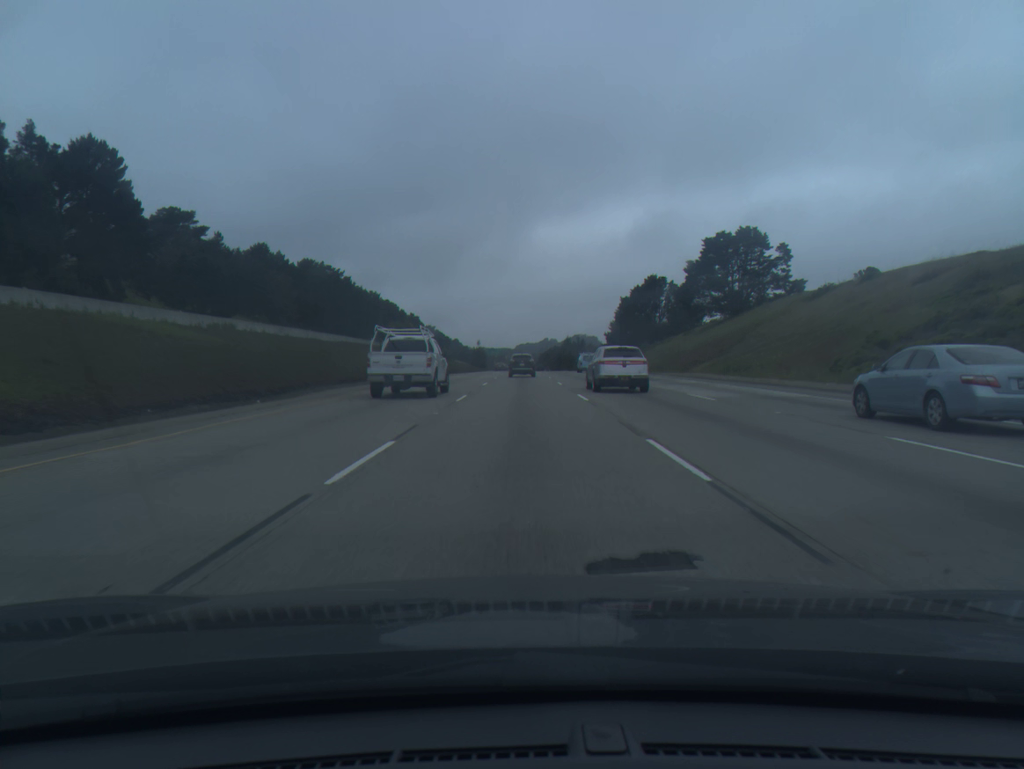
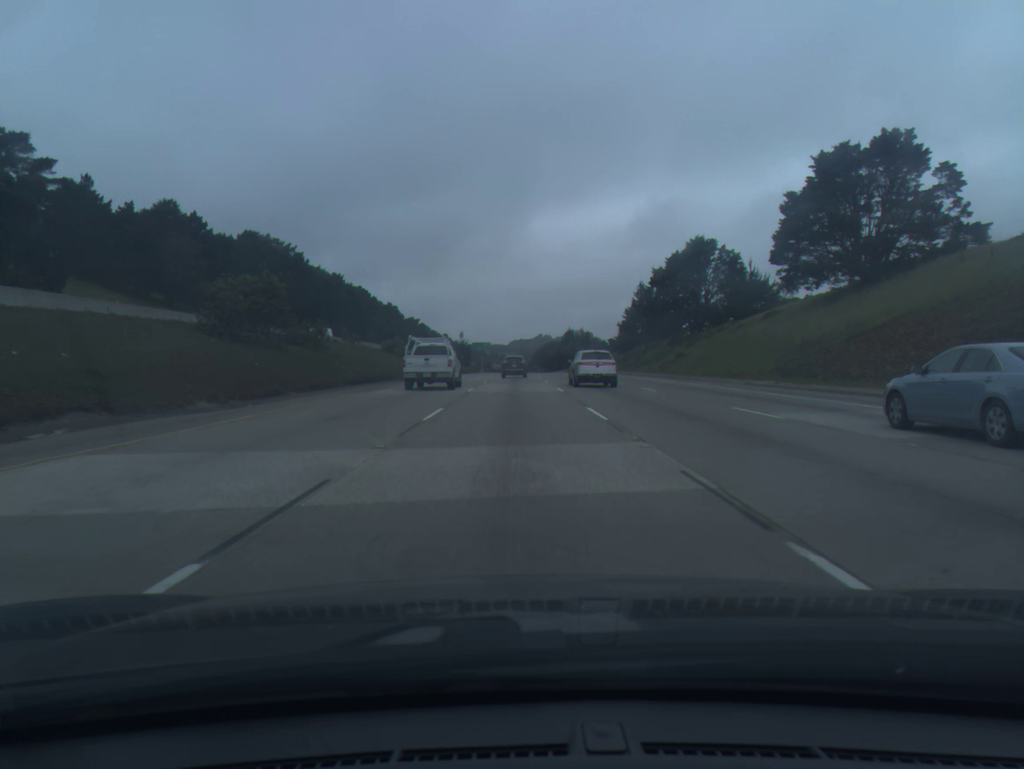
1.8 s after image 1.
(+0.2, +50.3) m; +1°
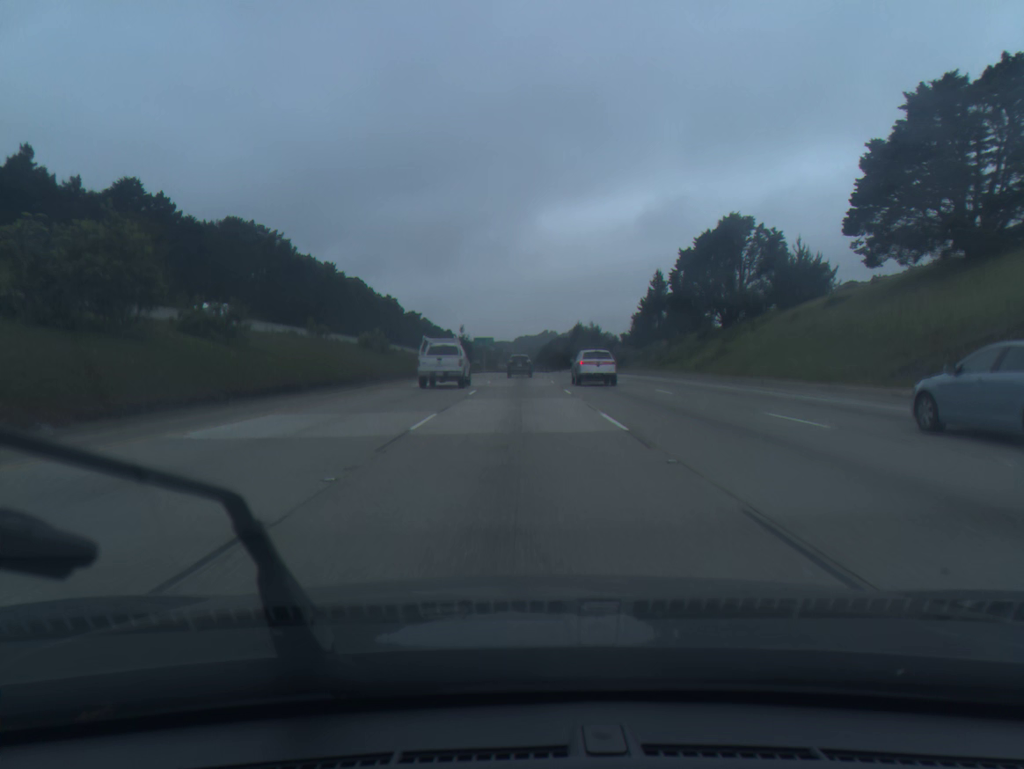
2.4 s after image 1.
(-0.1, +16.9) m; 0°
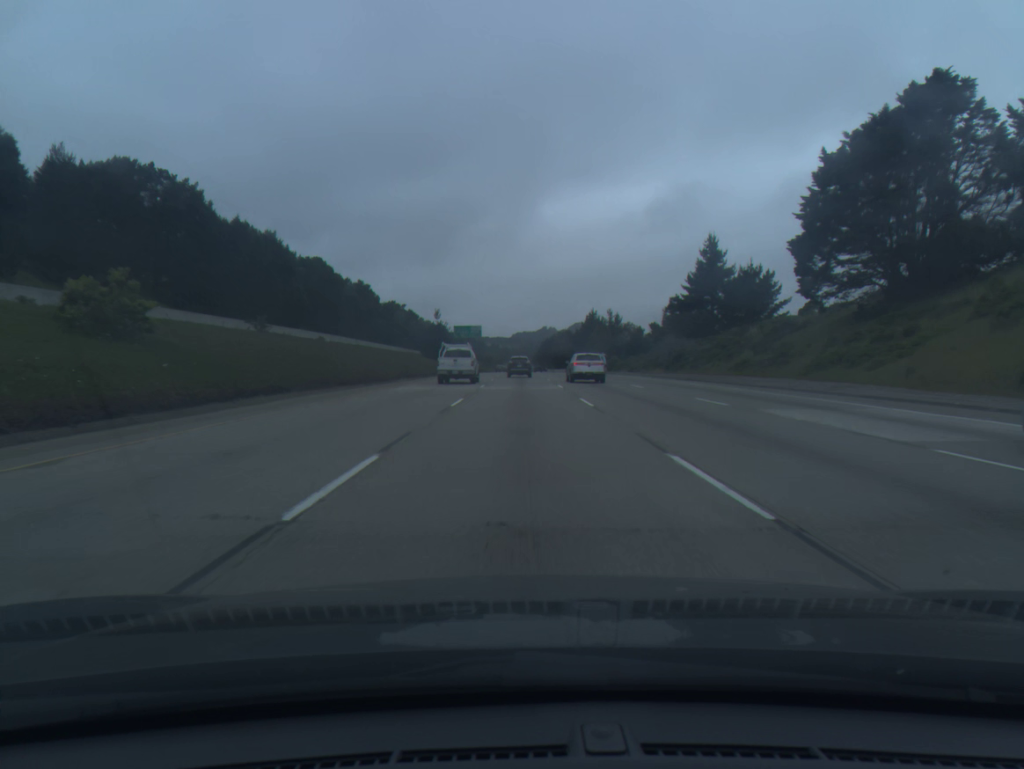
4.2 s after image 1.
(-0.1, +51.2) m; 0°
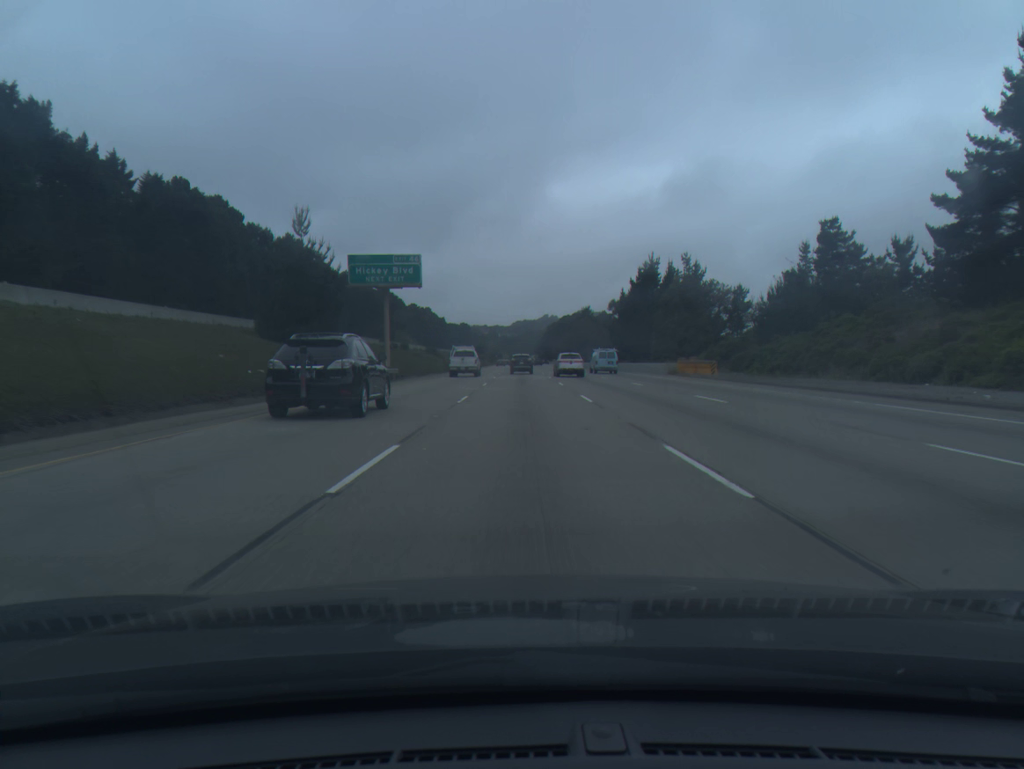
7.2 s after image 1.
(-0.1, +86.7) m; 0°
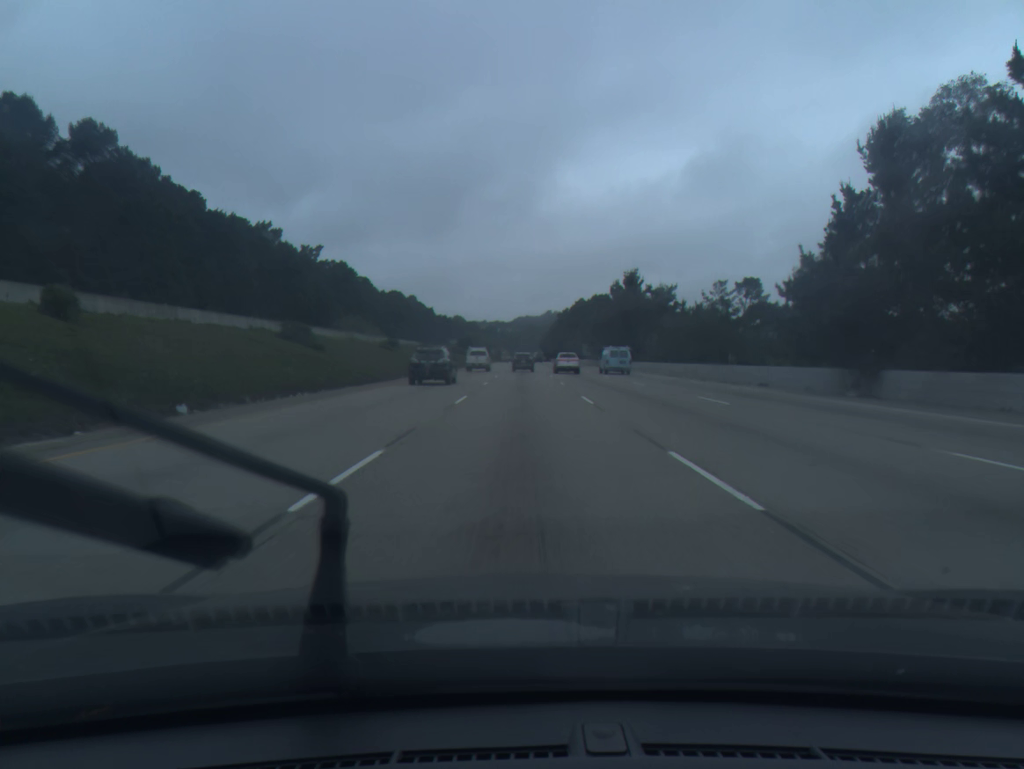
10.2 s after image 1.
(0.0, +88.4) m; 0°
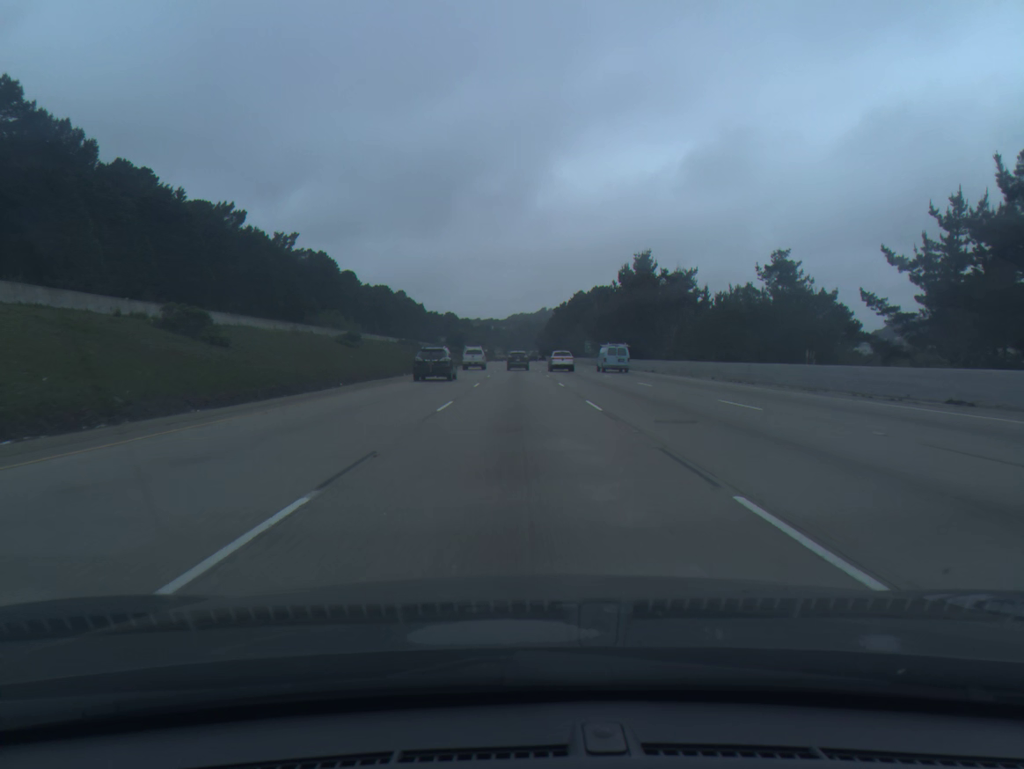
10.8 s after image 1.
(+0.1, +17.9) m; 0°
